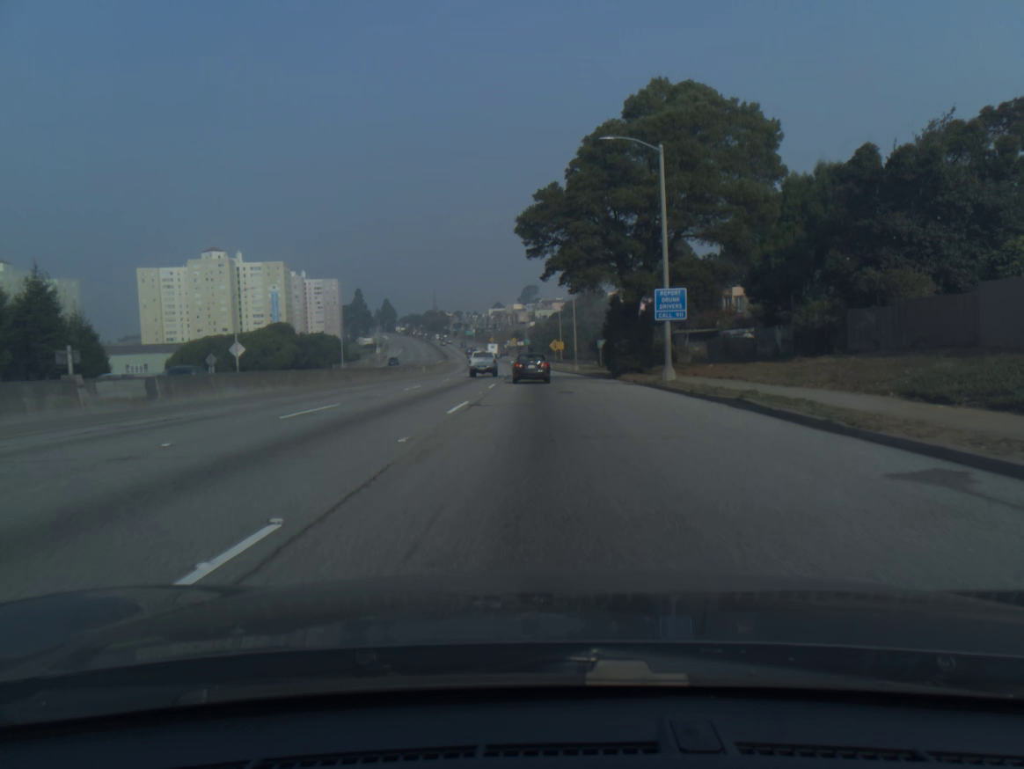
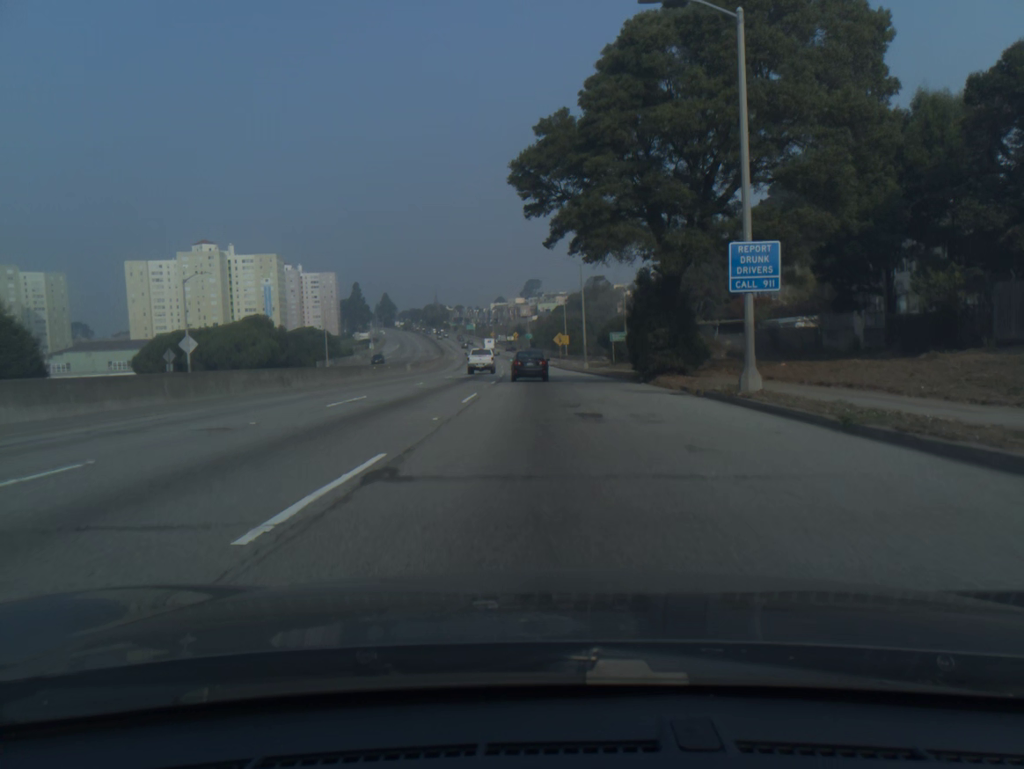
(0.0, +11.5) m; 0°
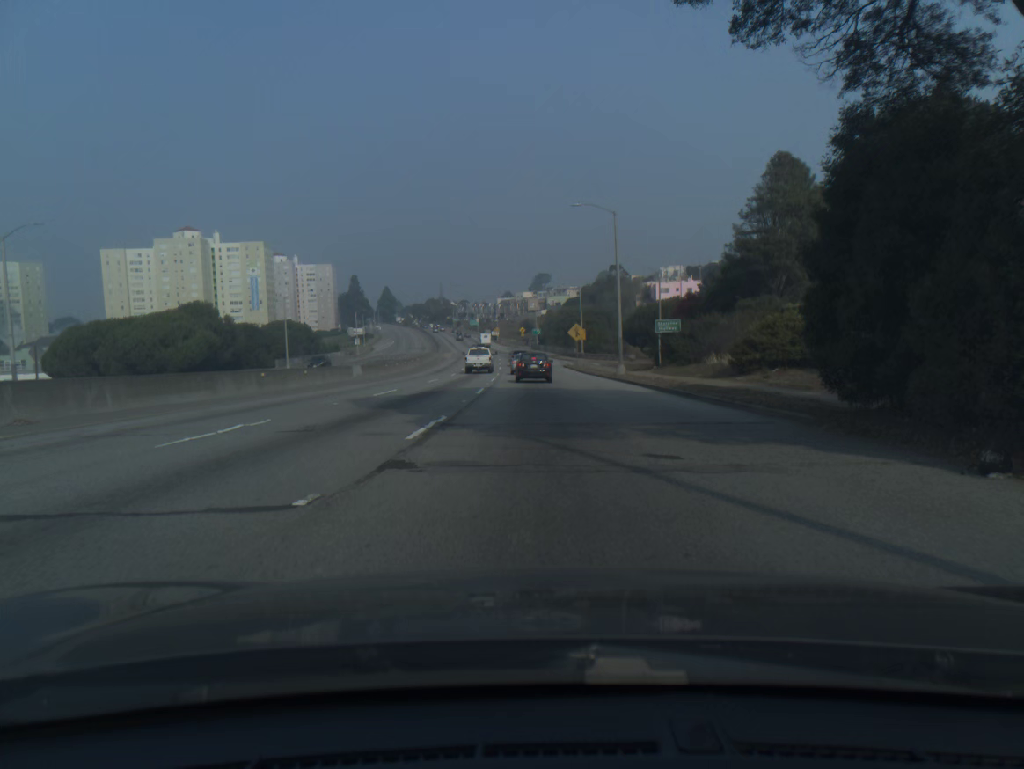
(-0.2, +23.0) m; -1°
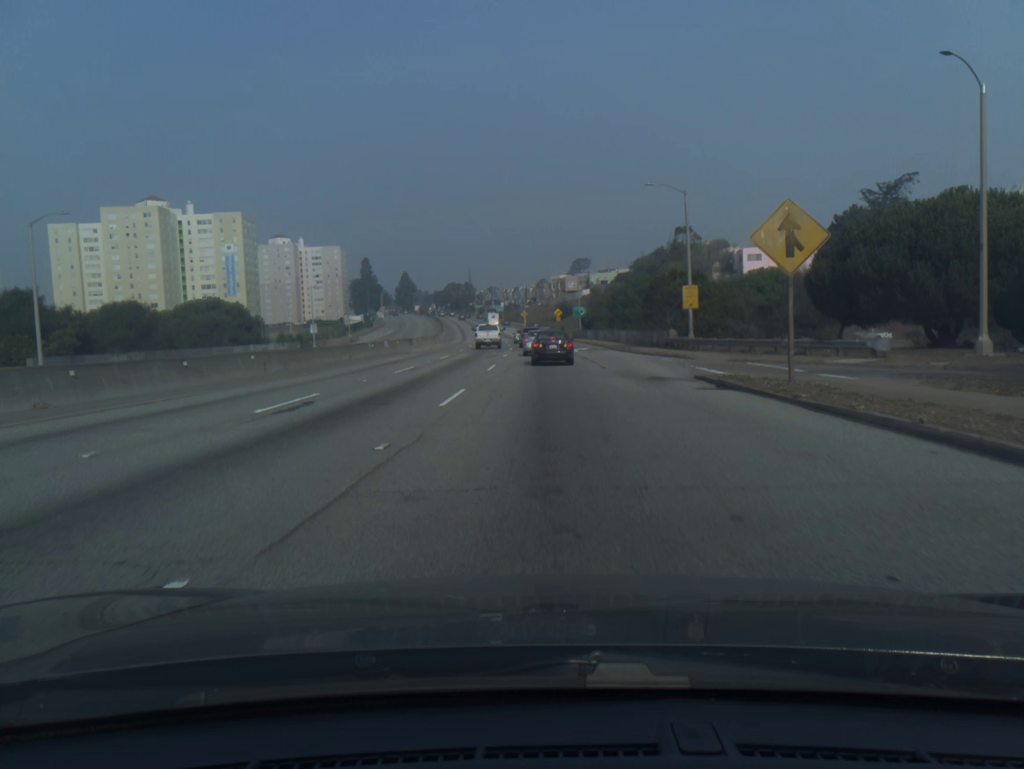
(-0.9, +56.1) m; -2°
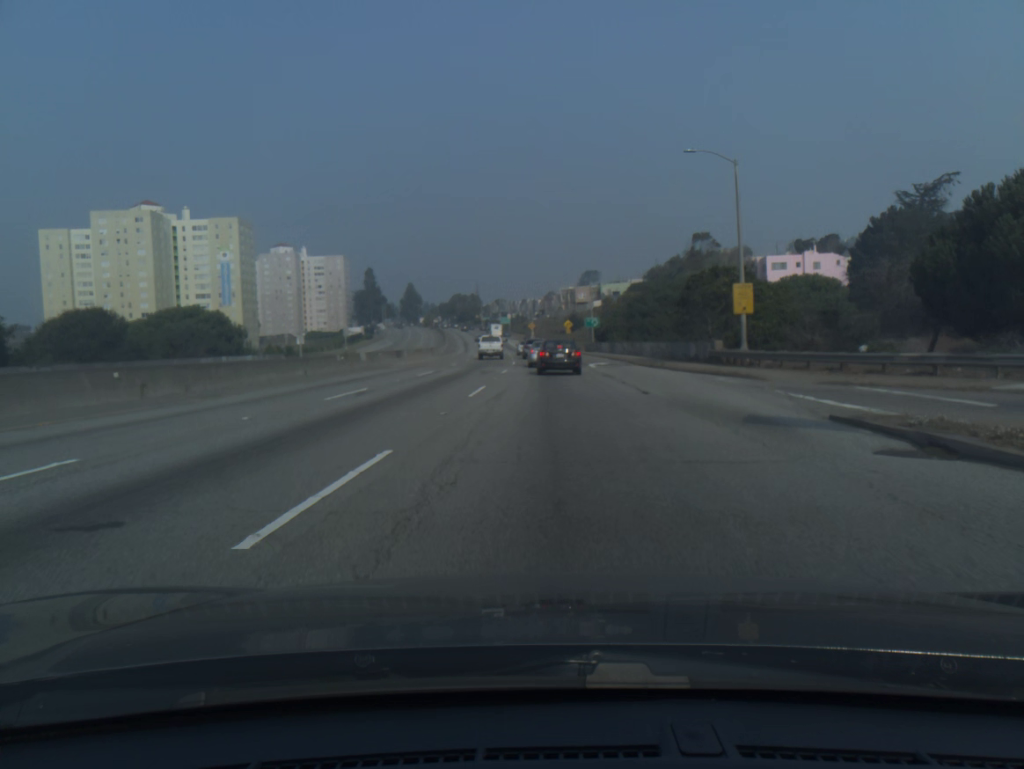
(0.0, +10.2) m; -1°
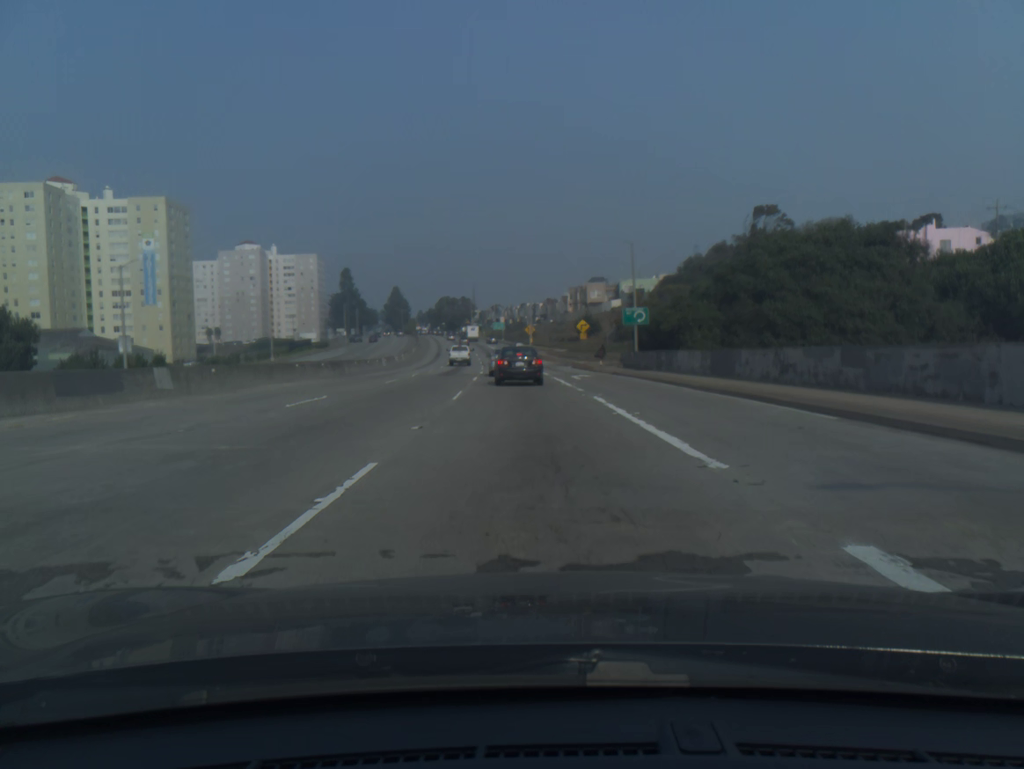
(-0.1, +45.1) m; 0°
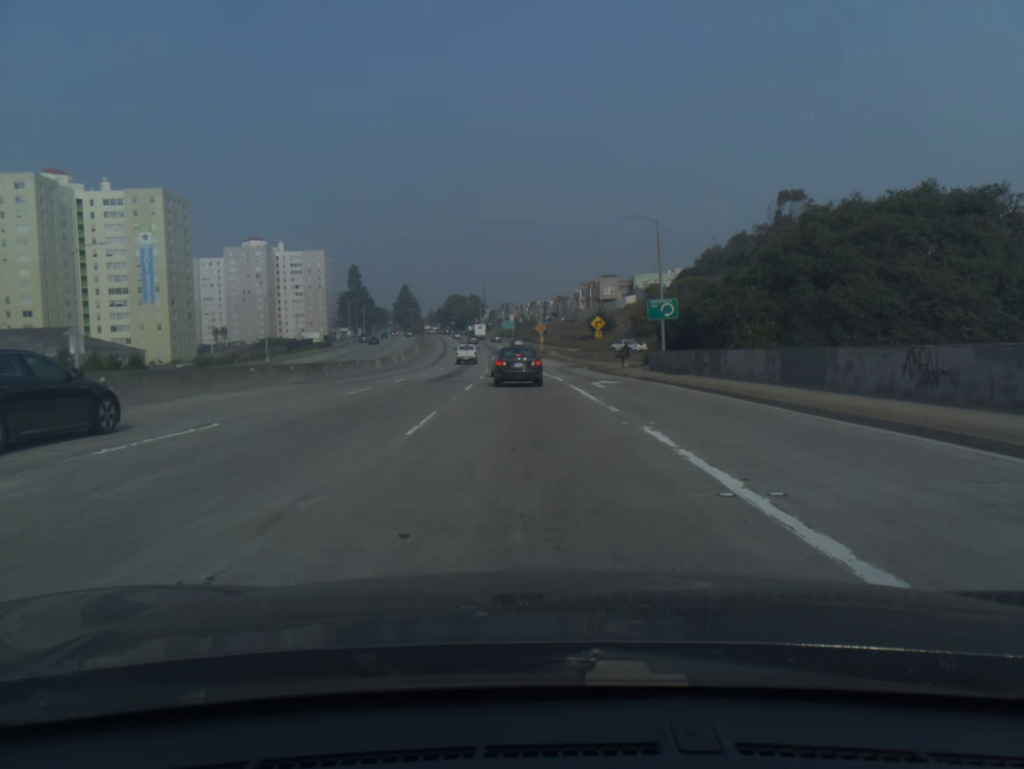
(-0.1, +8.4) m; -1°
